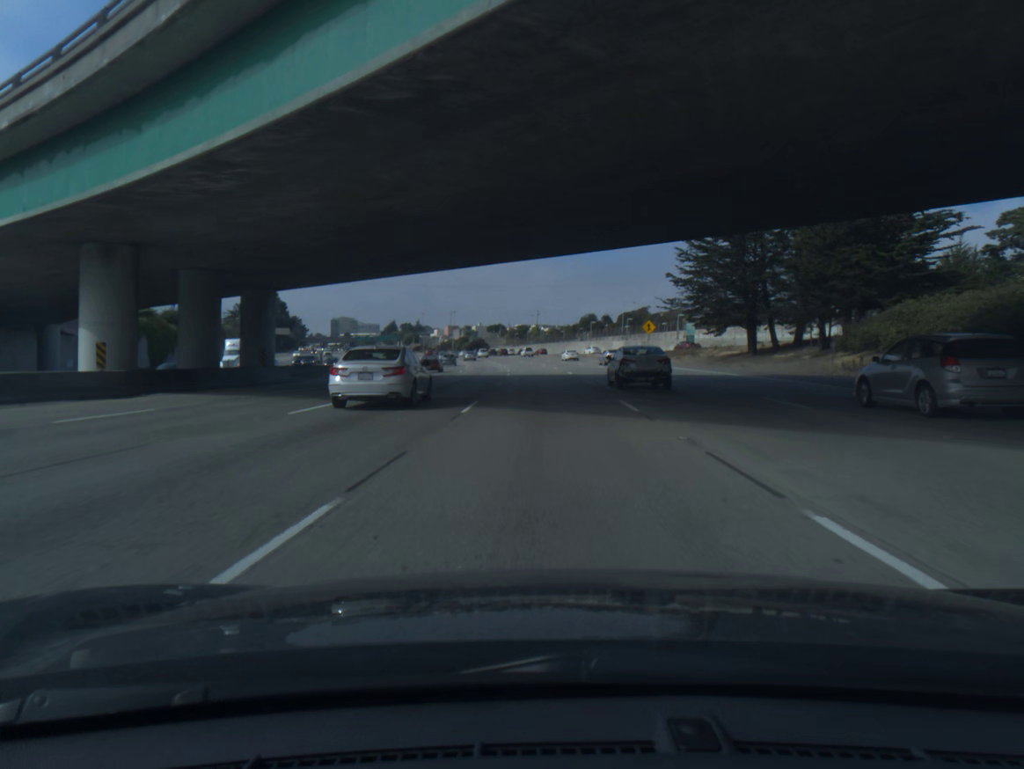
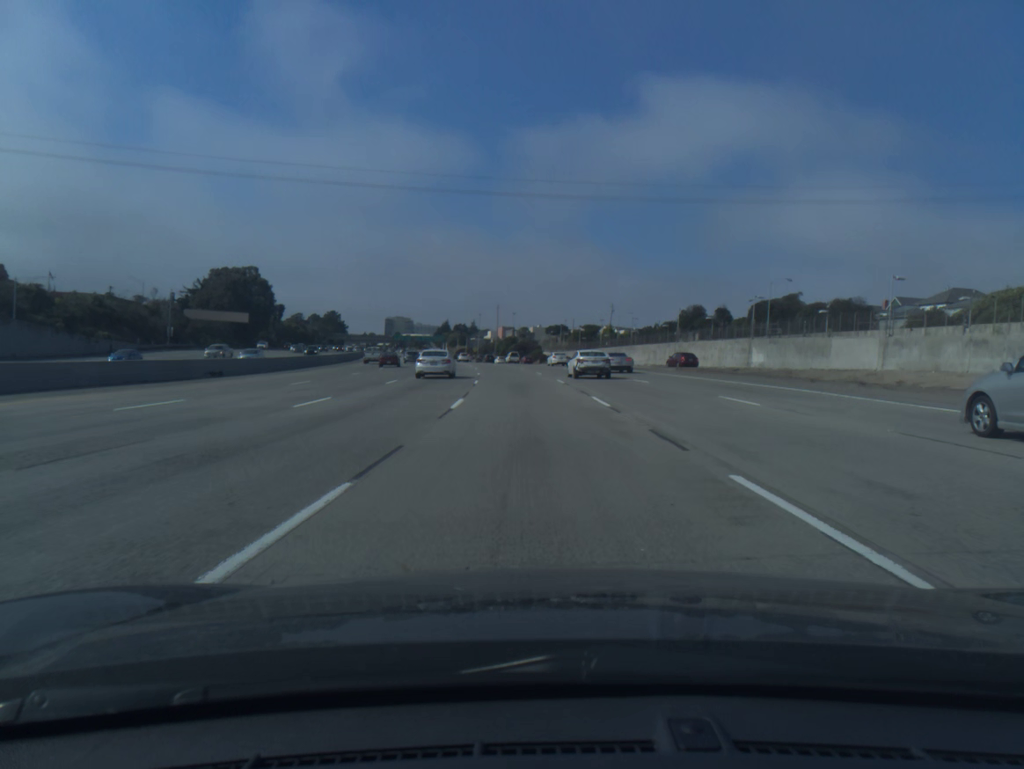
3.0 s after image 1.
(-2.2, +83.7) m; -5°
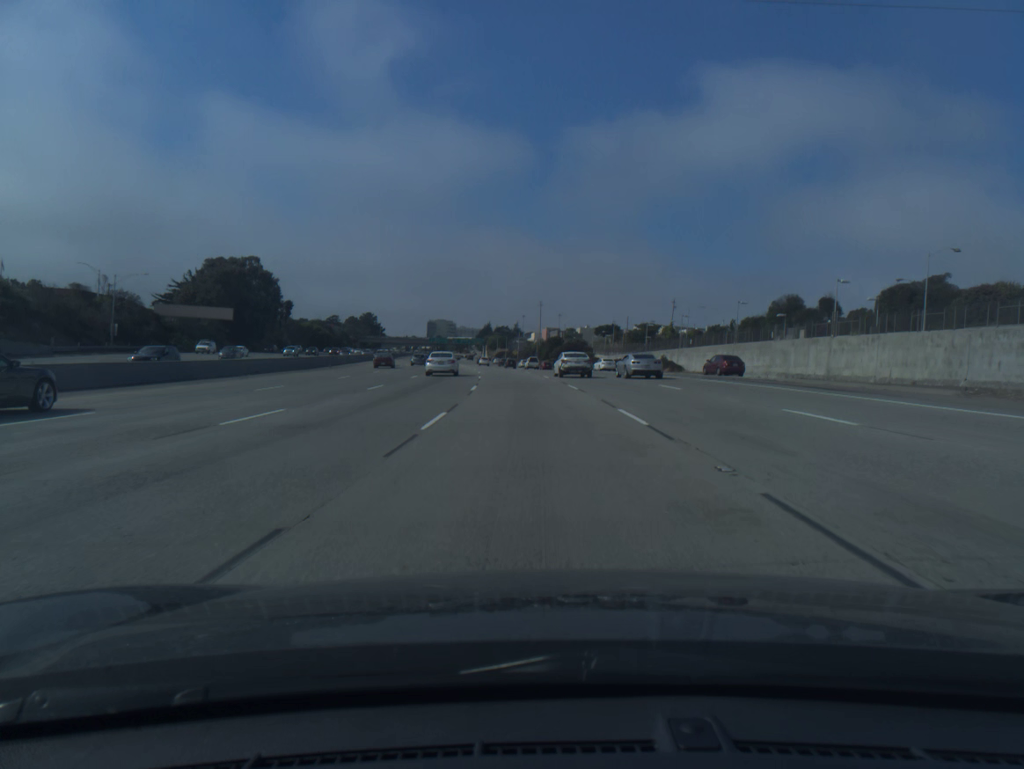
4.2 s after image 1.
(-0.9, +33.5) m; -3°
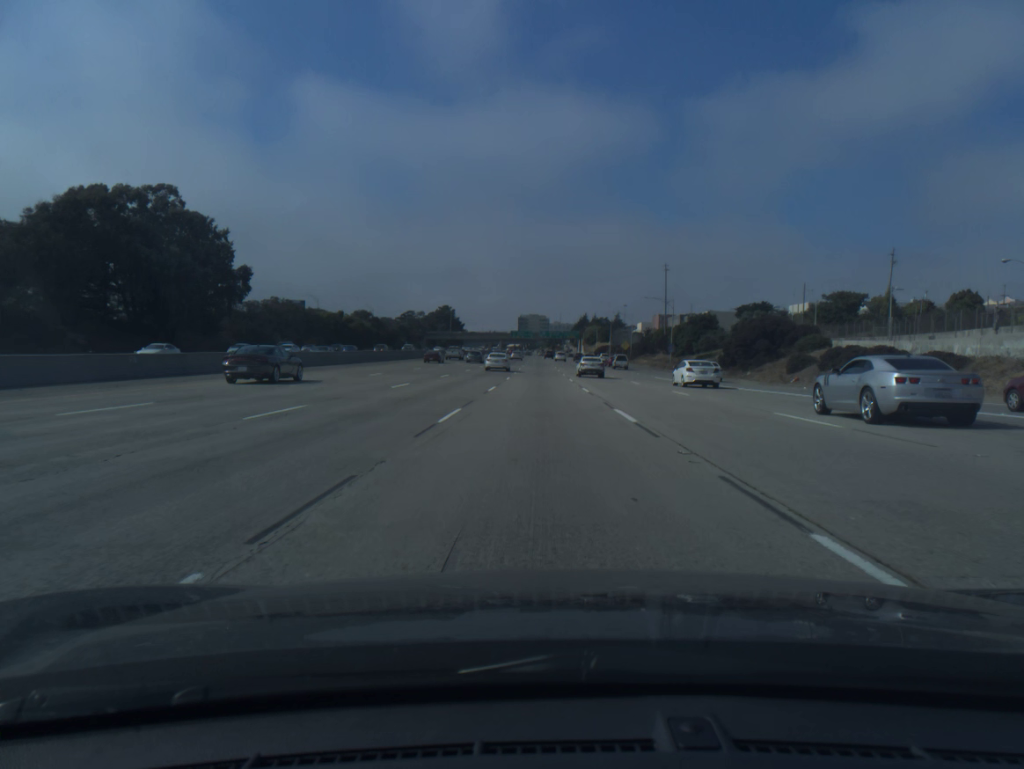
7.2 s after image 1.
(-5.6, +84.3) m; -7°
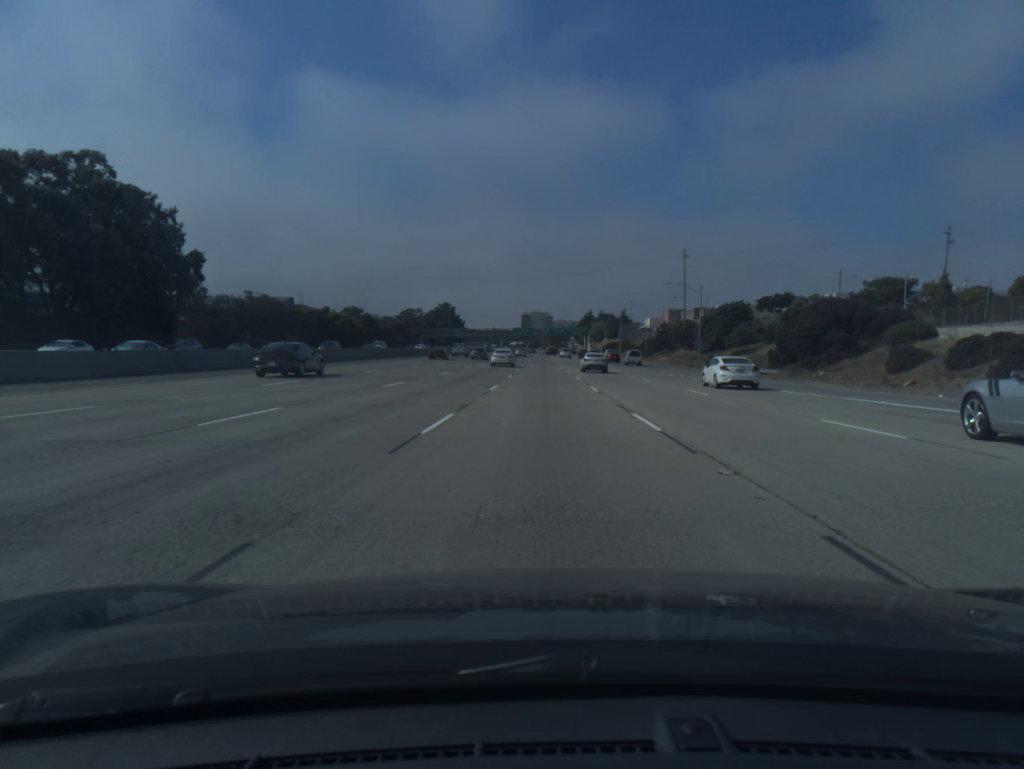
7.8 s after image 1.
(-0.1, +17.1) m; 0°
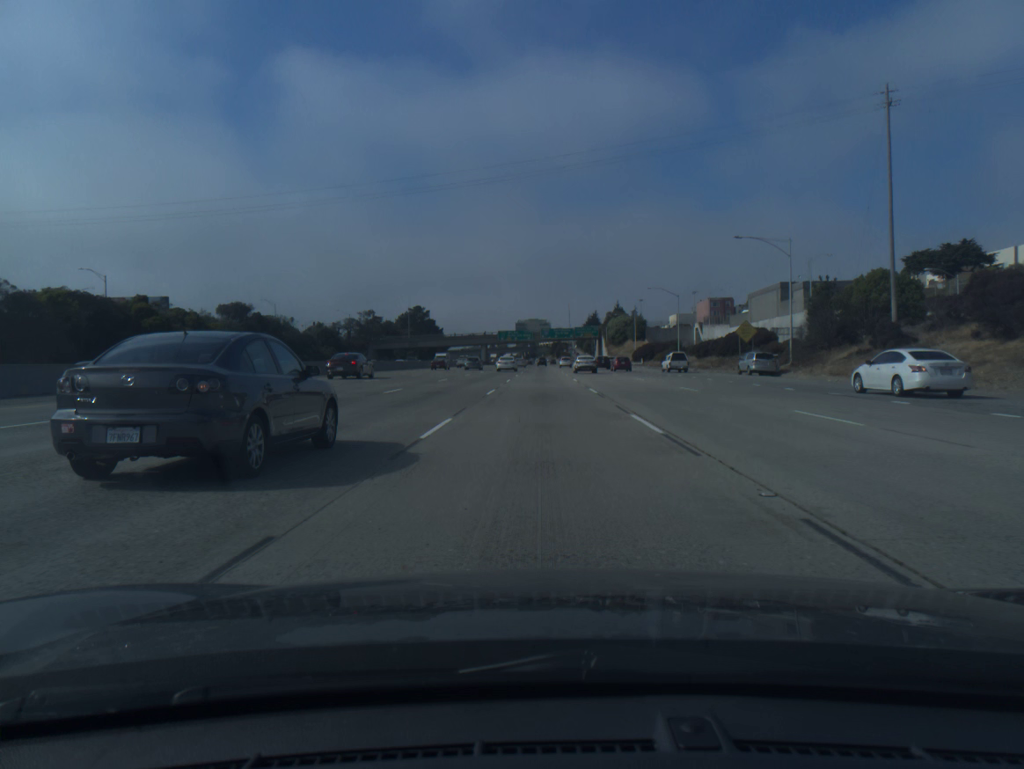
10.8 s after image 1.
(+0.2, +85.3) m; 0°
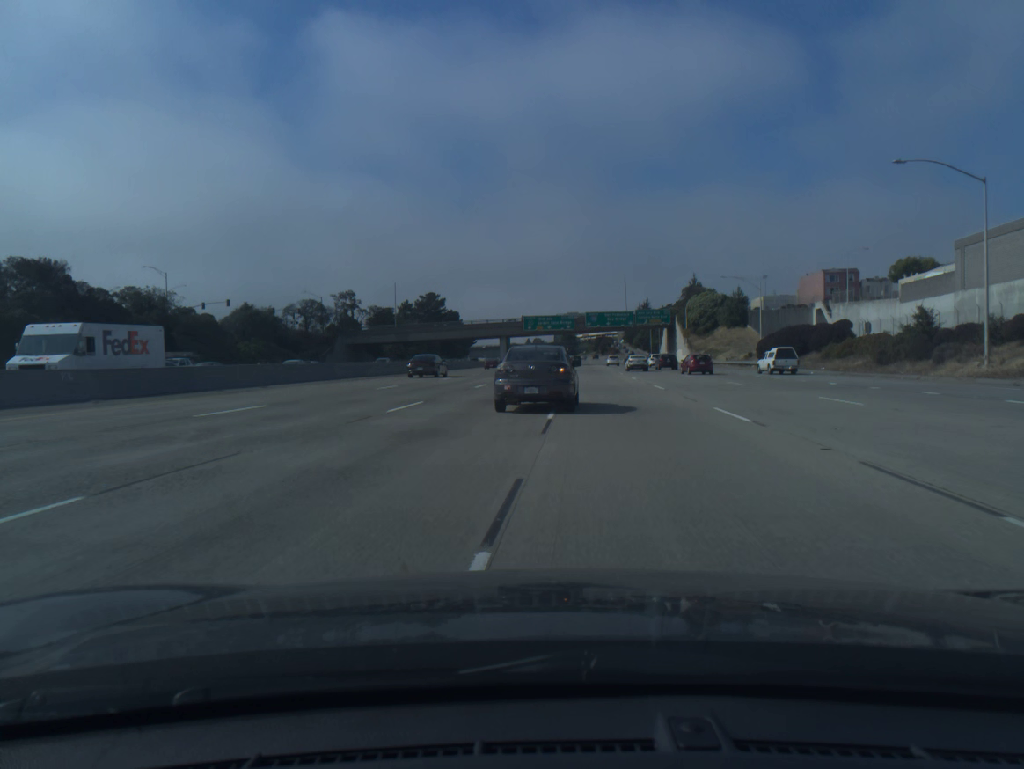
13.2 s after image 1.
(-1.1, +67.6) m; -3°
